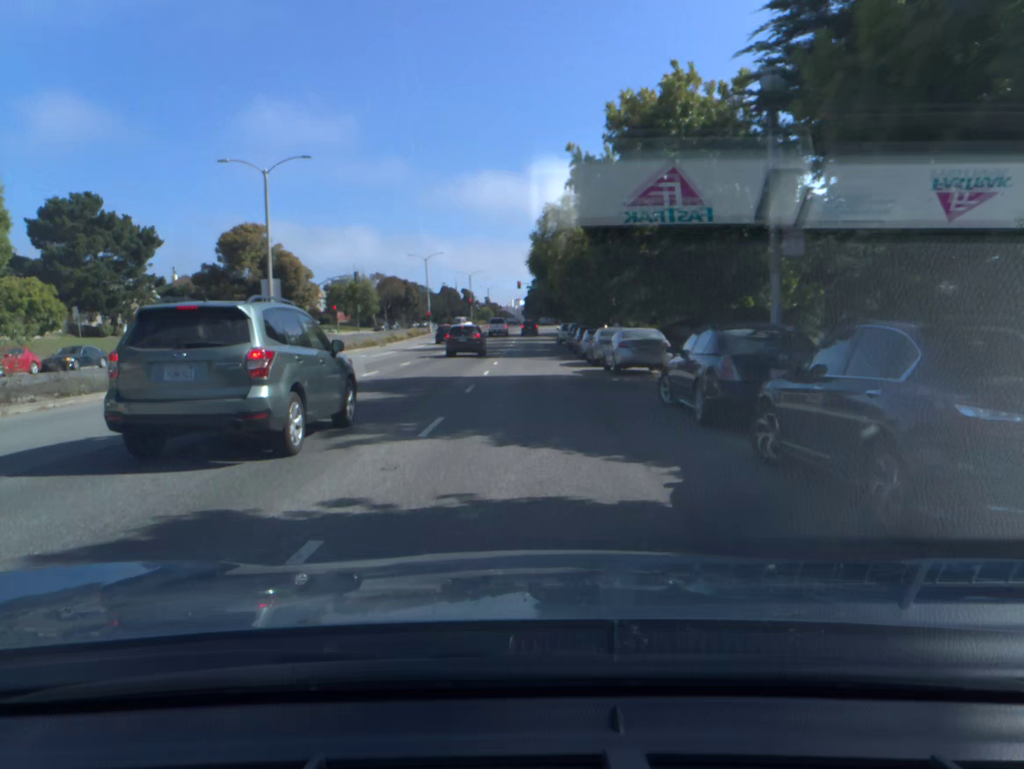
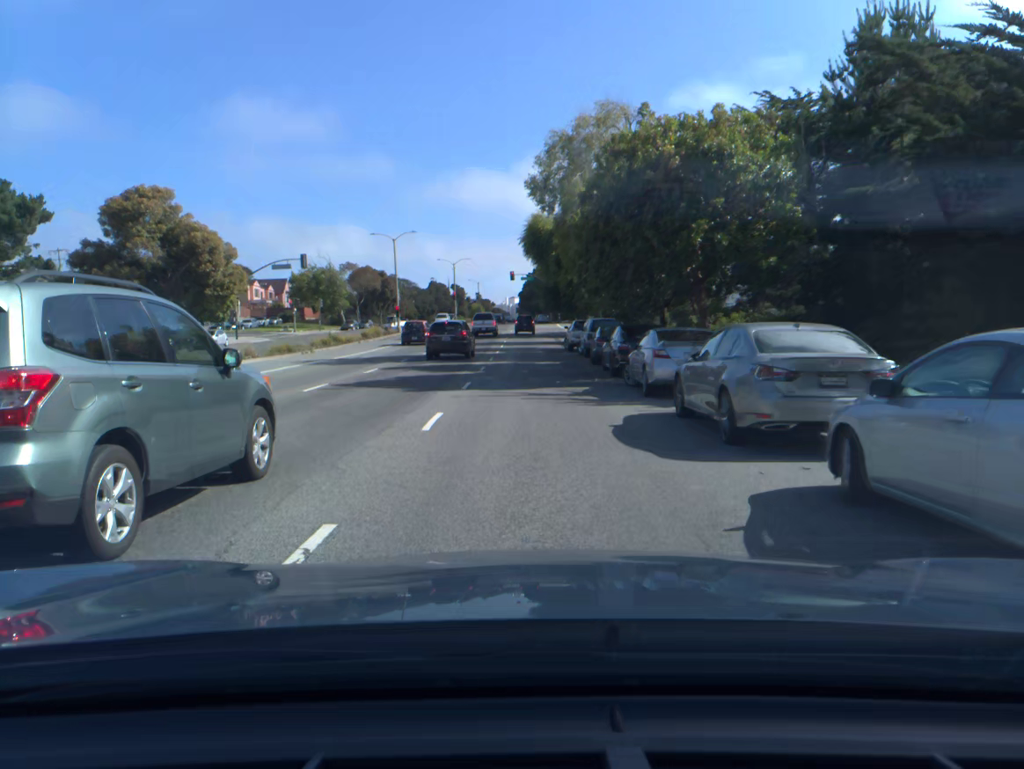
(+0.1, +21.0) m; 0°
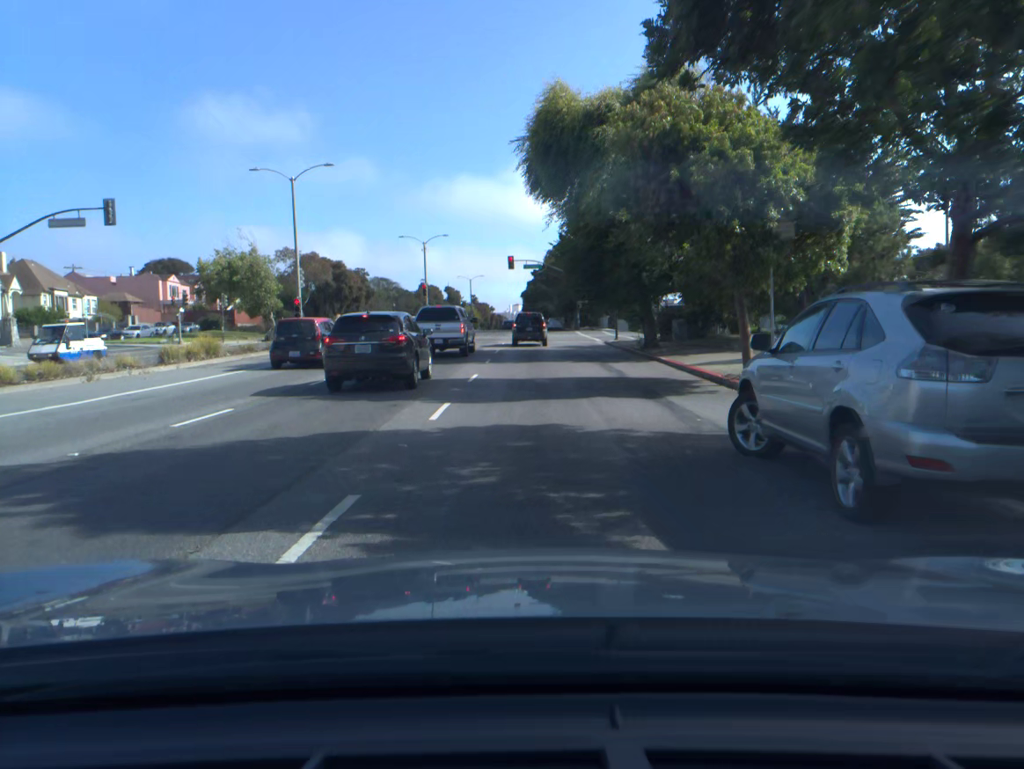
(-0.1, +35.8) m; 0°
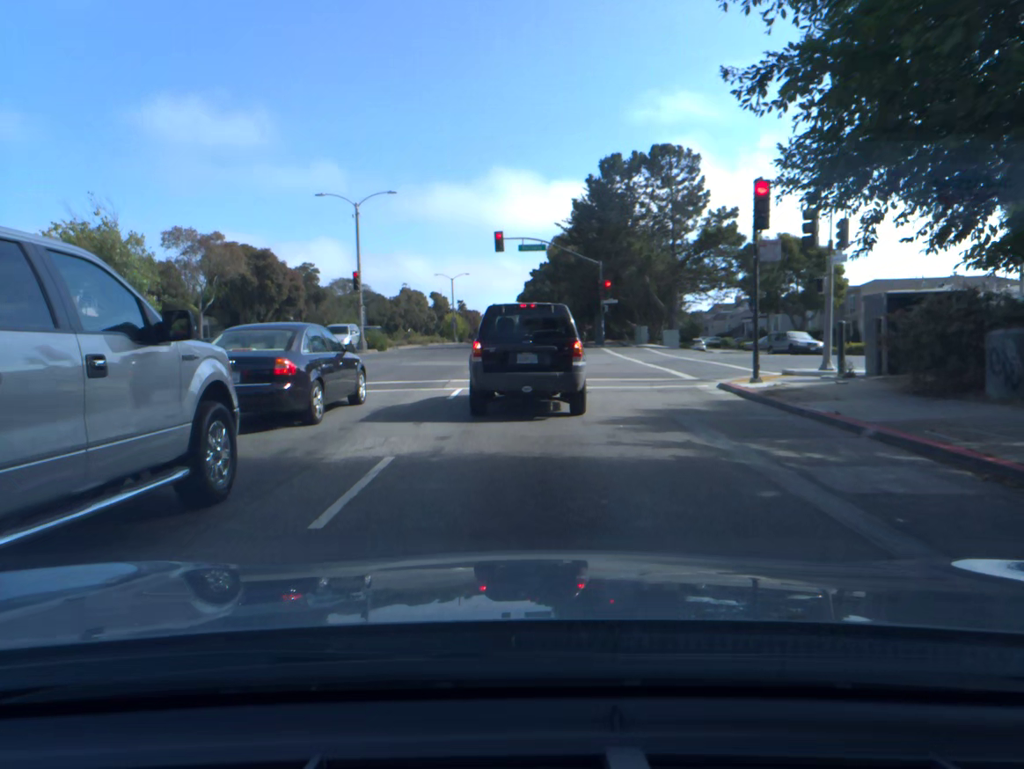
(+0.2, +28.3) m; 0°
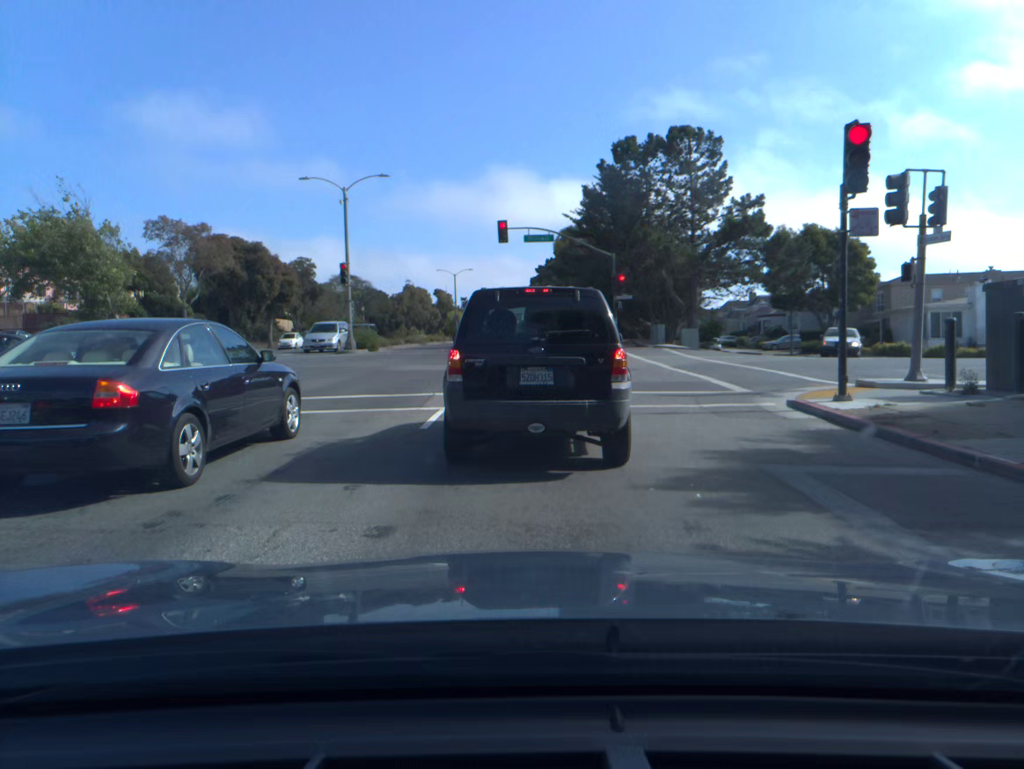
(0.0, +4.7) m; 0°
